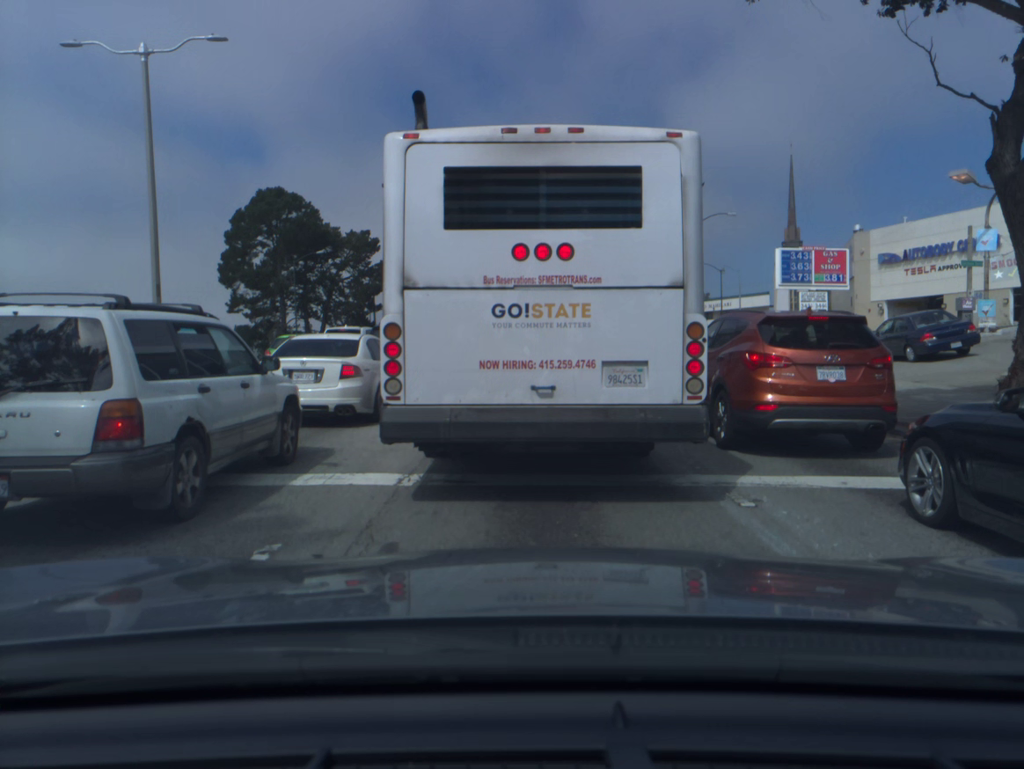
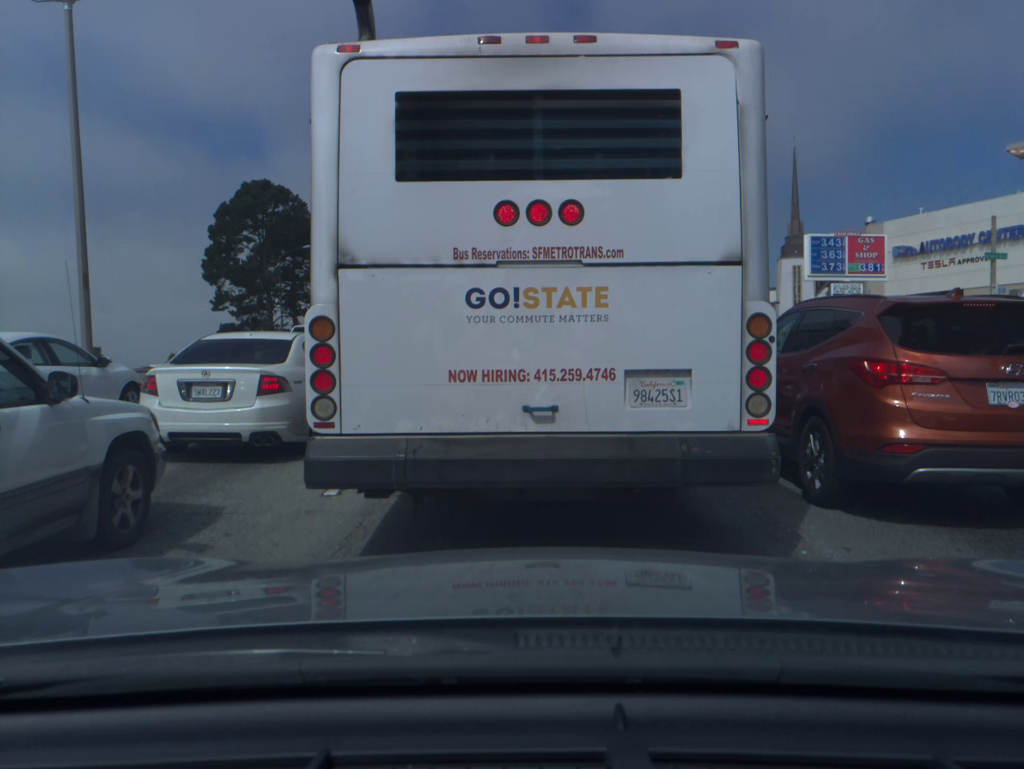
(0.0, +3.3) m; 0°
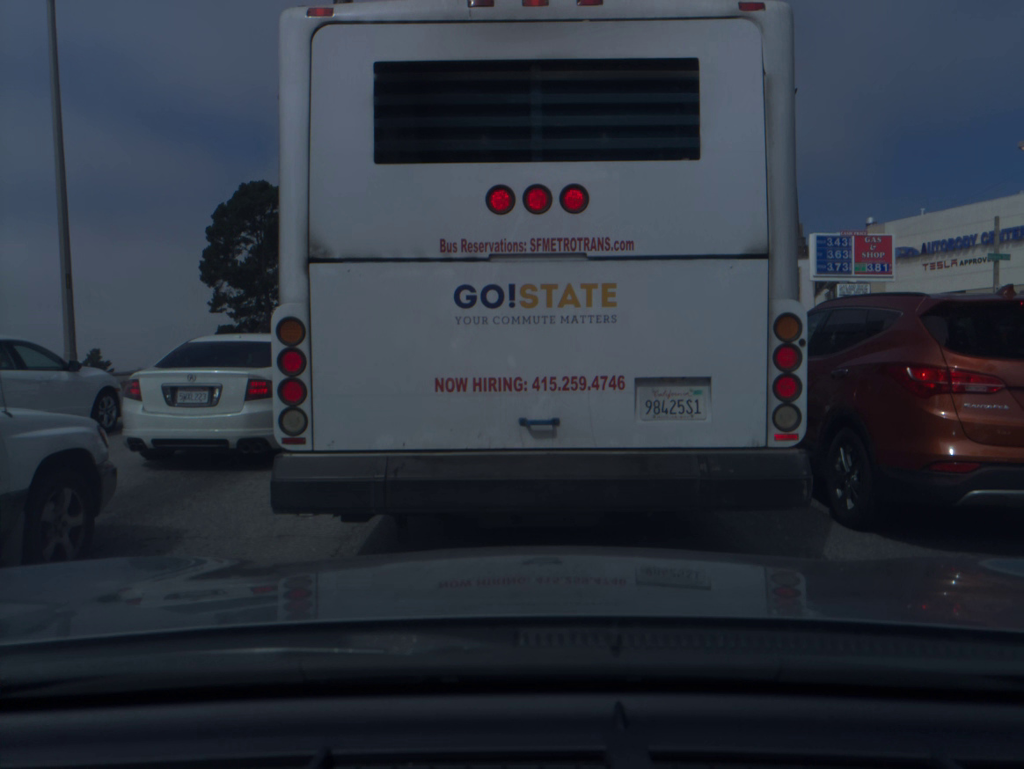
(0.0, +0.7) m; 0°
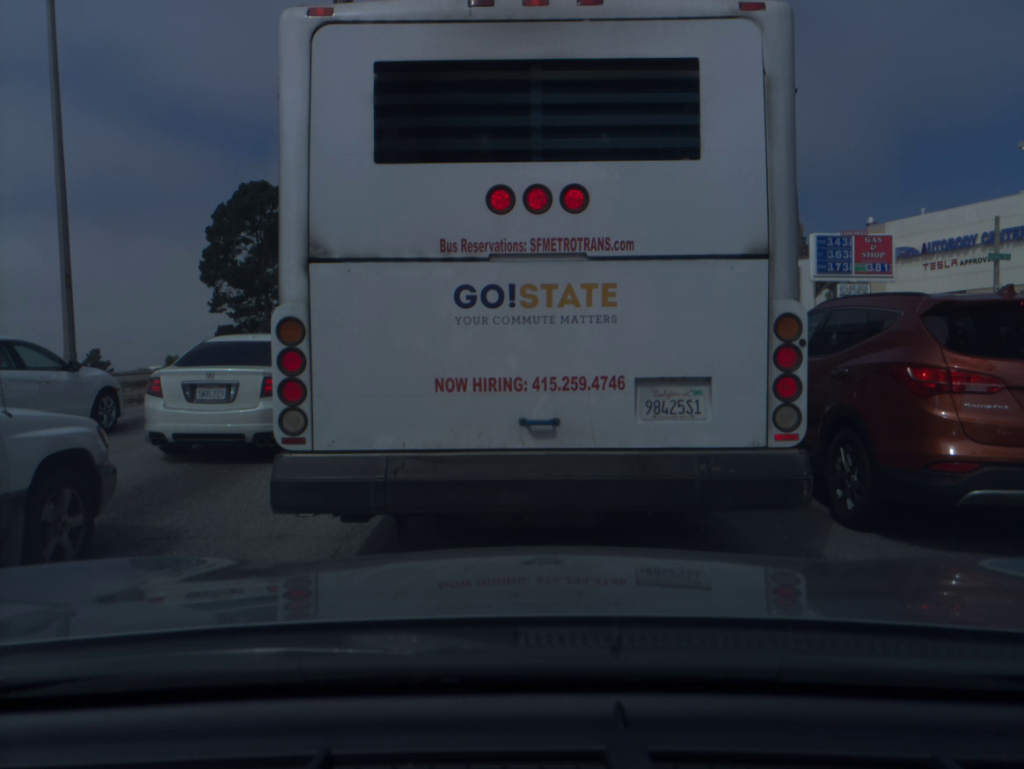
(0.0, 0.0) m; 0°
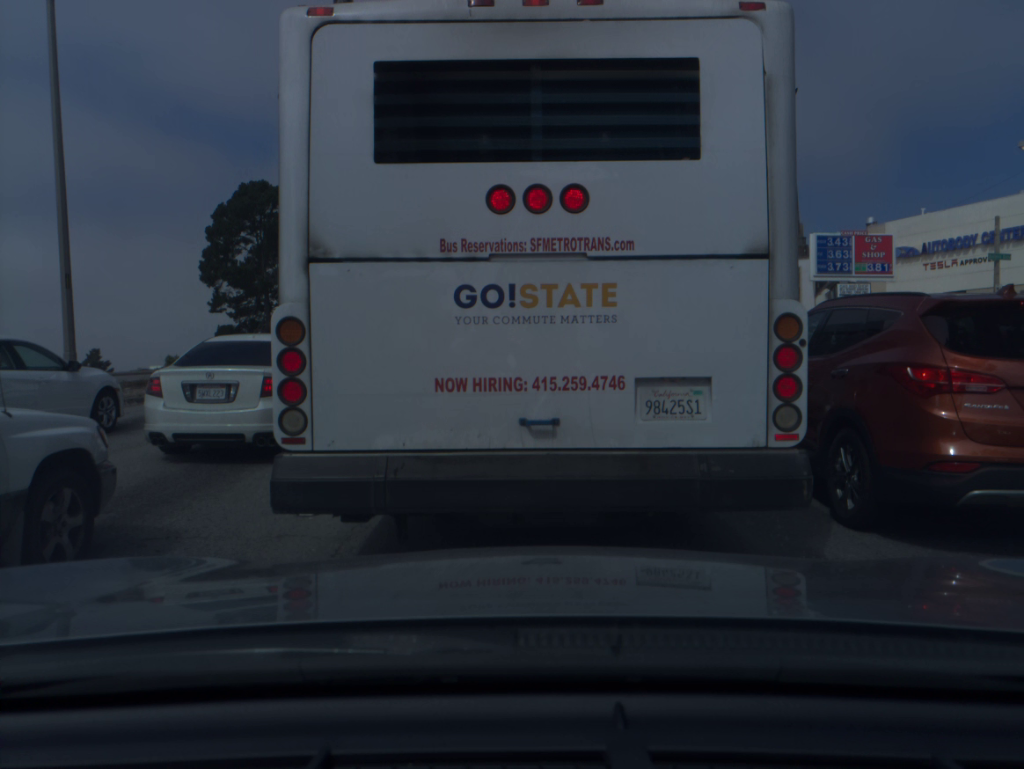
(0.0, 0.0) m; 0°
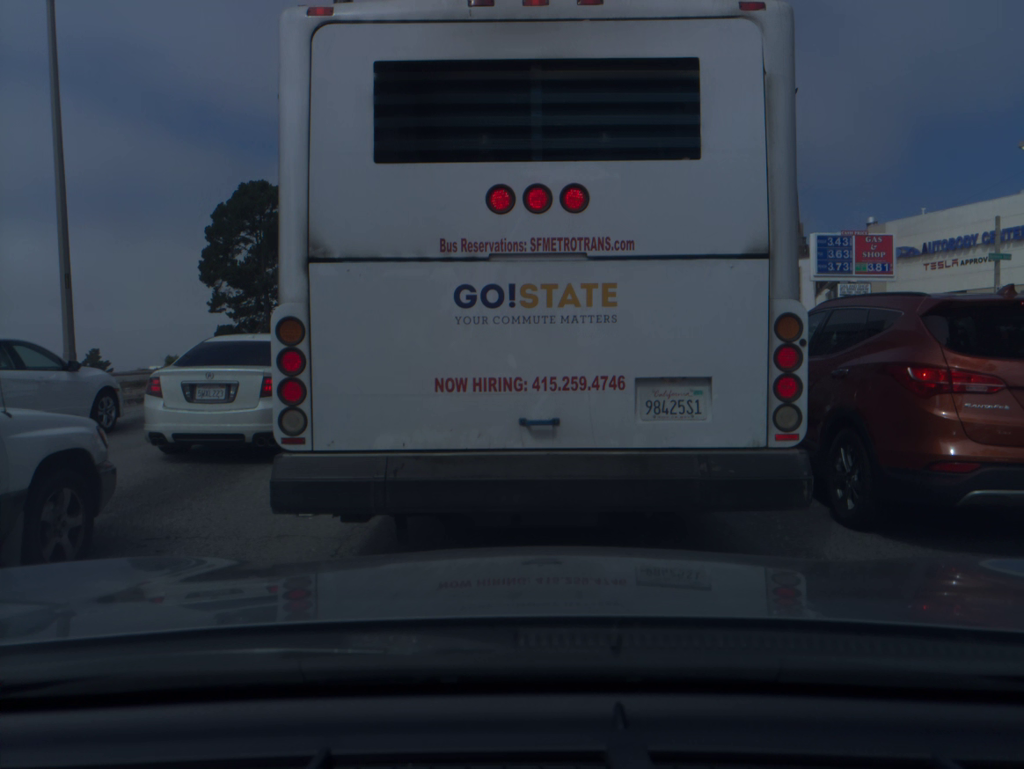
(0.0, 0.0) m; 0°
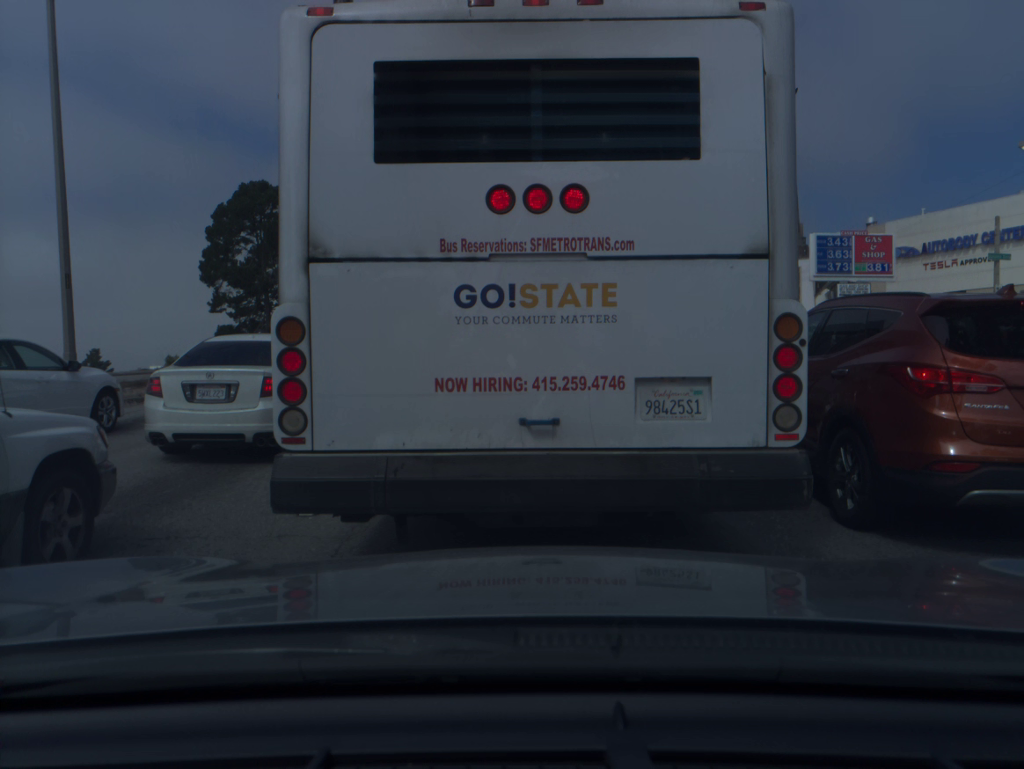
(0.0, 0.0) m; 0°
